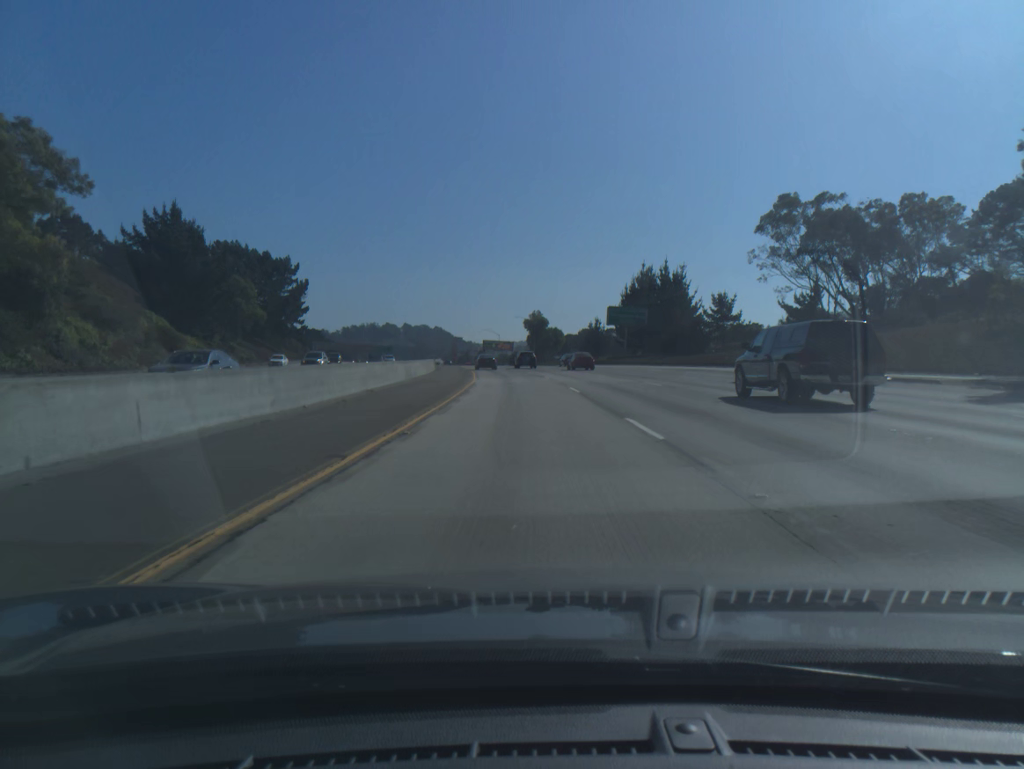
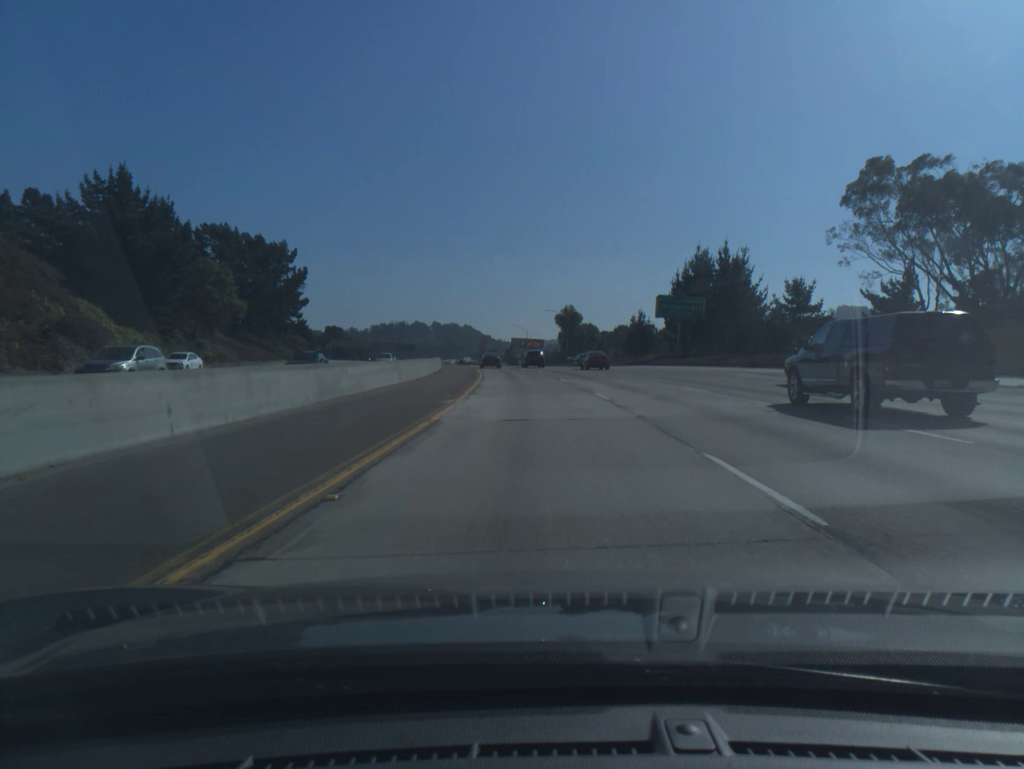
(-0.4, +20.1) m; -2°
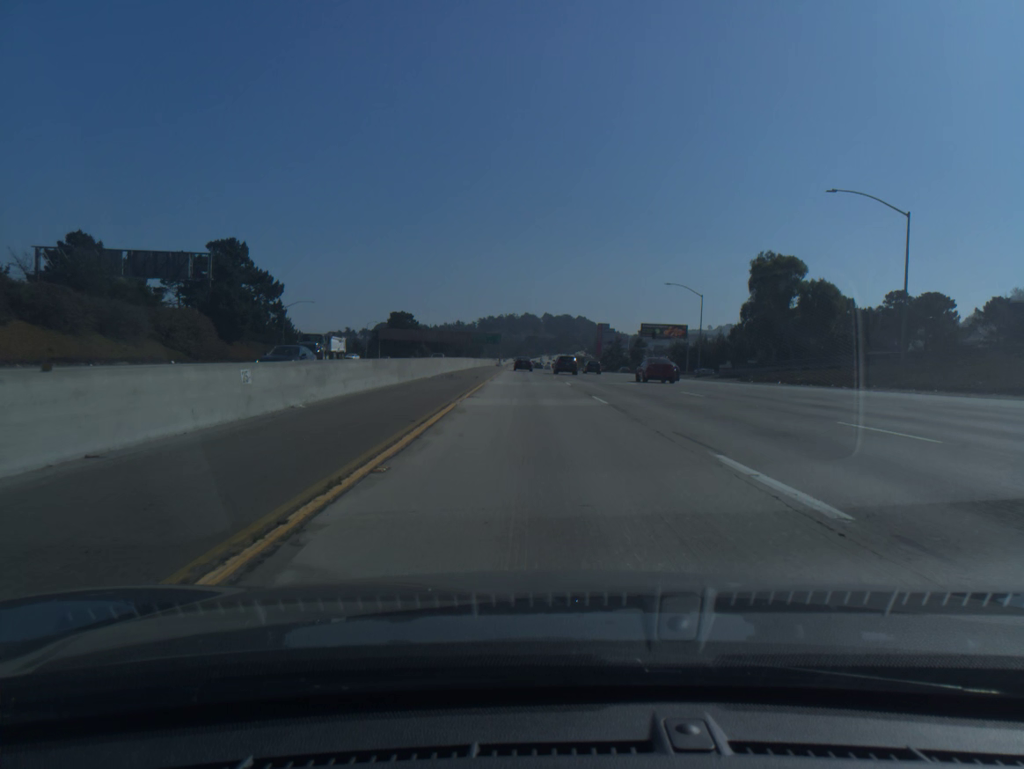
(-7.8, +100.3) m; -8°
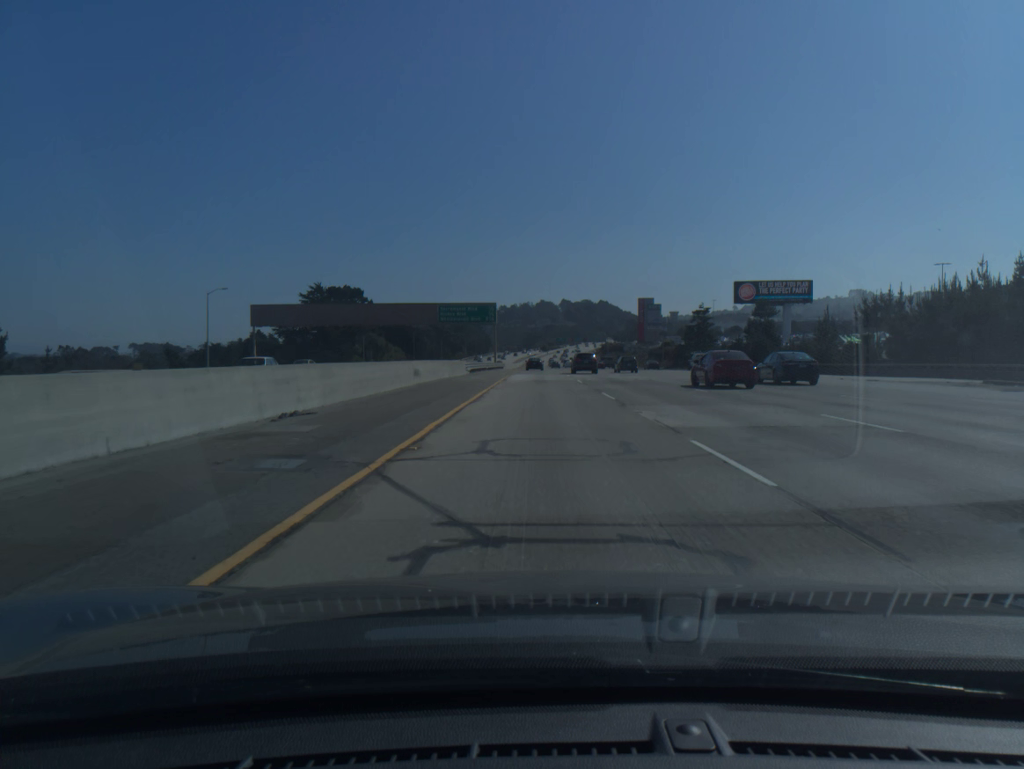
(-2.1, +100.7) m; -1°
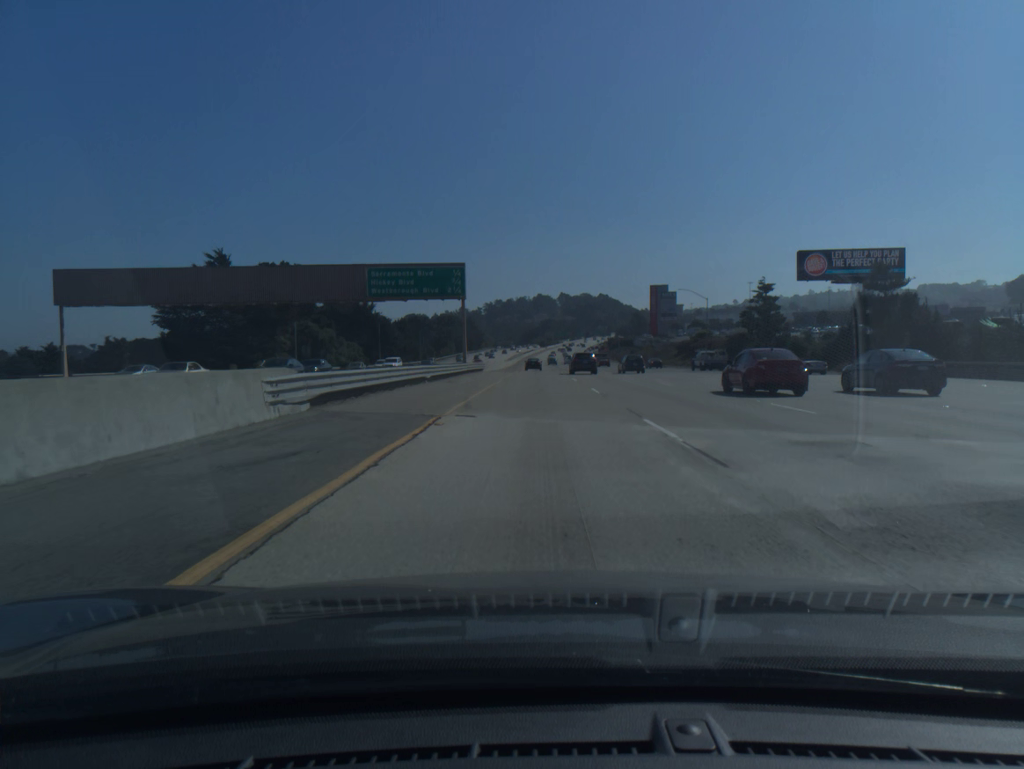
(+0.1, +40.1) m; 0°
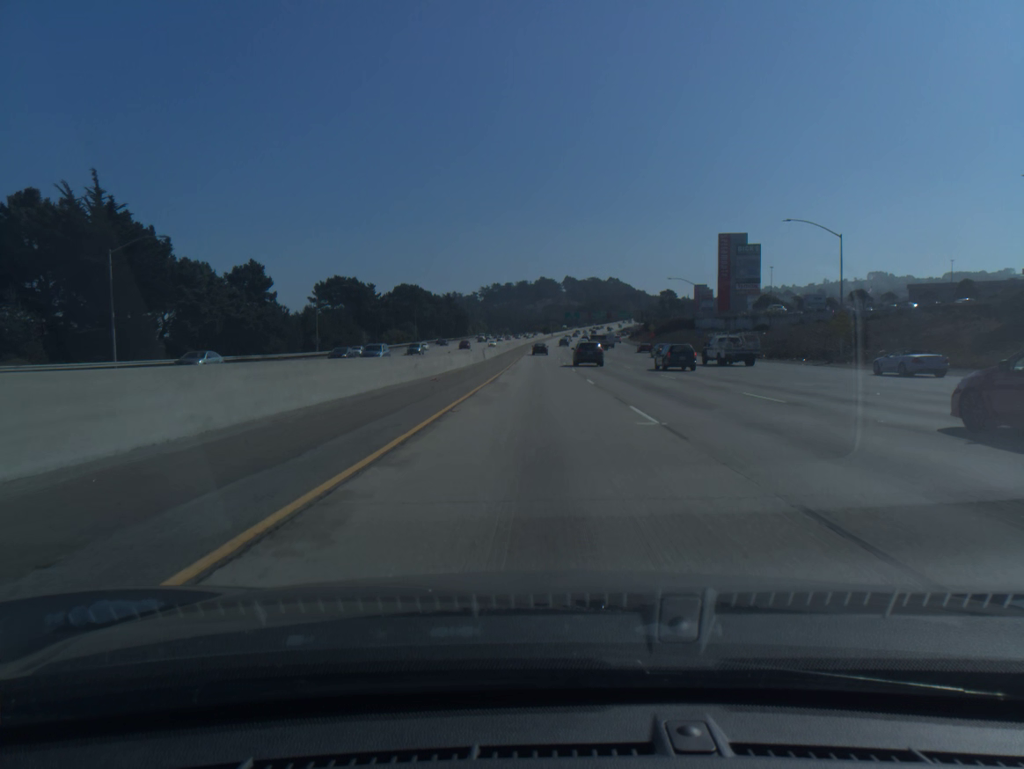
(0.0, +100.3) m; 0°
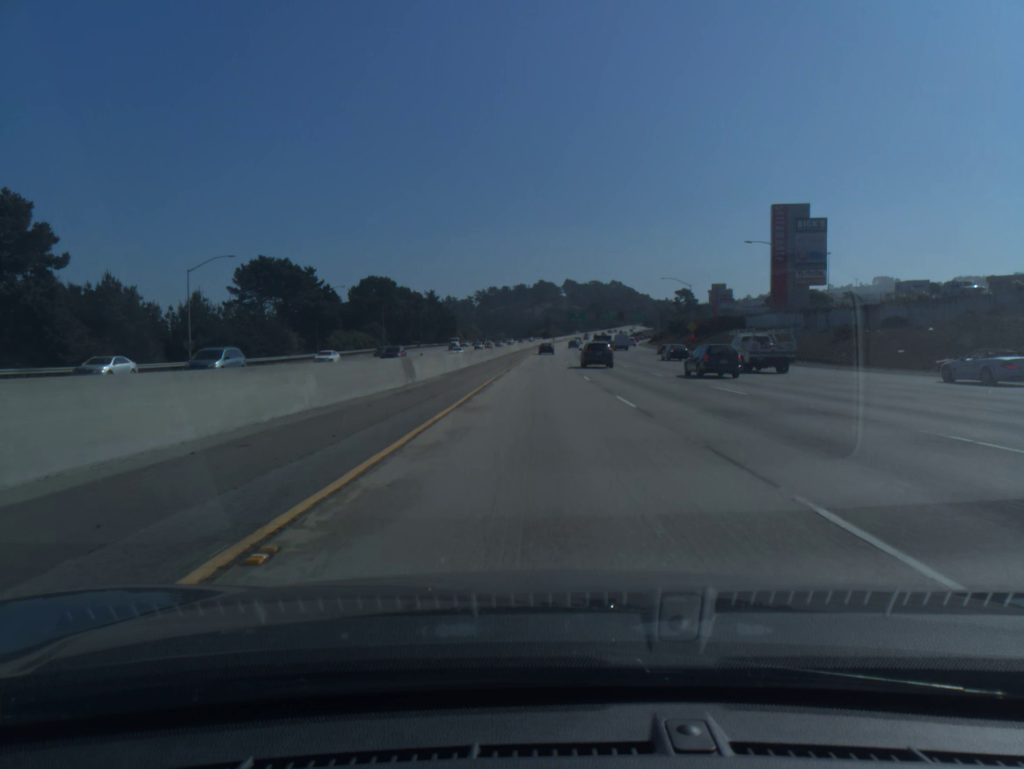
(0.0, +40.2) m; 0°
